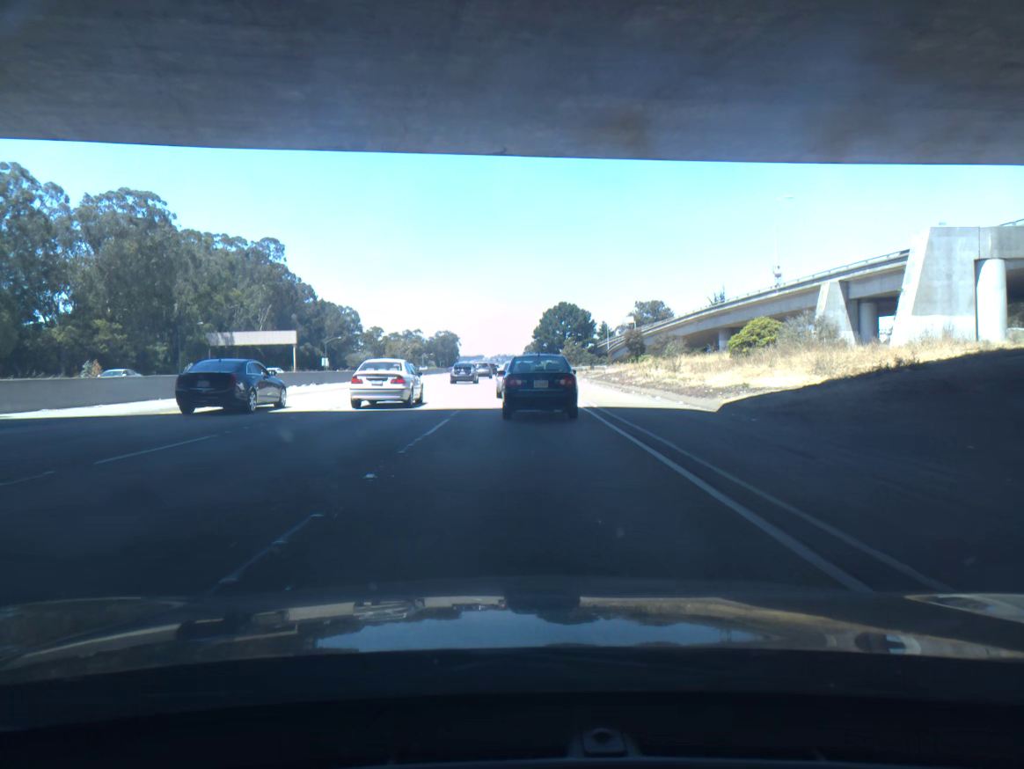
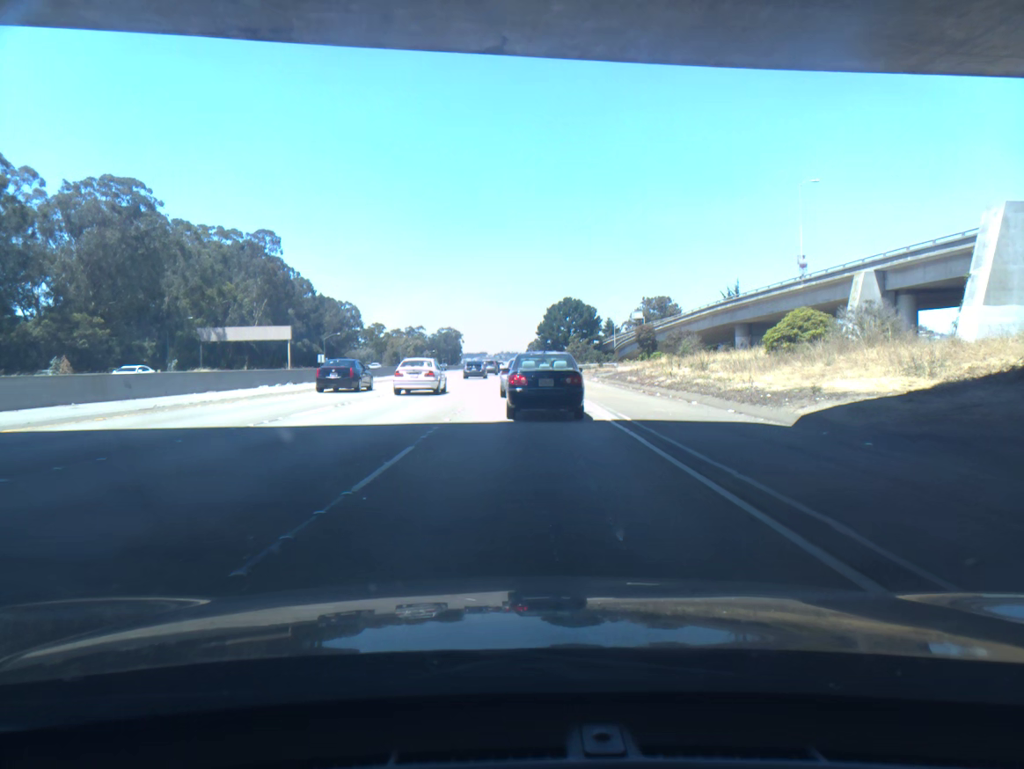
(0.0, +6.4) m; 0°
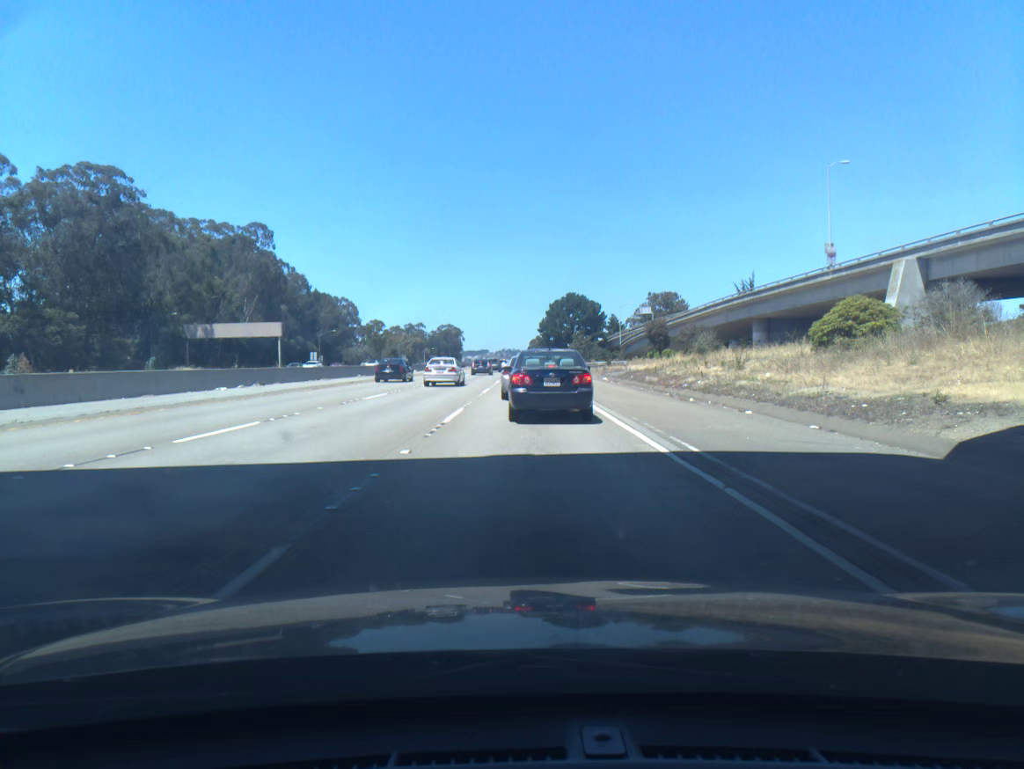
(0.0, +6.2) m; 0°
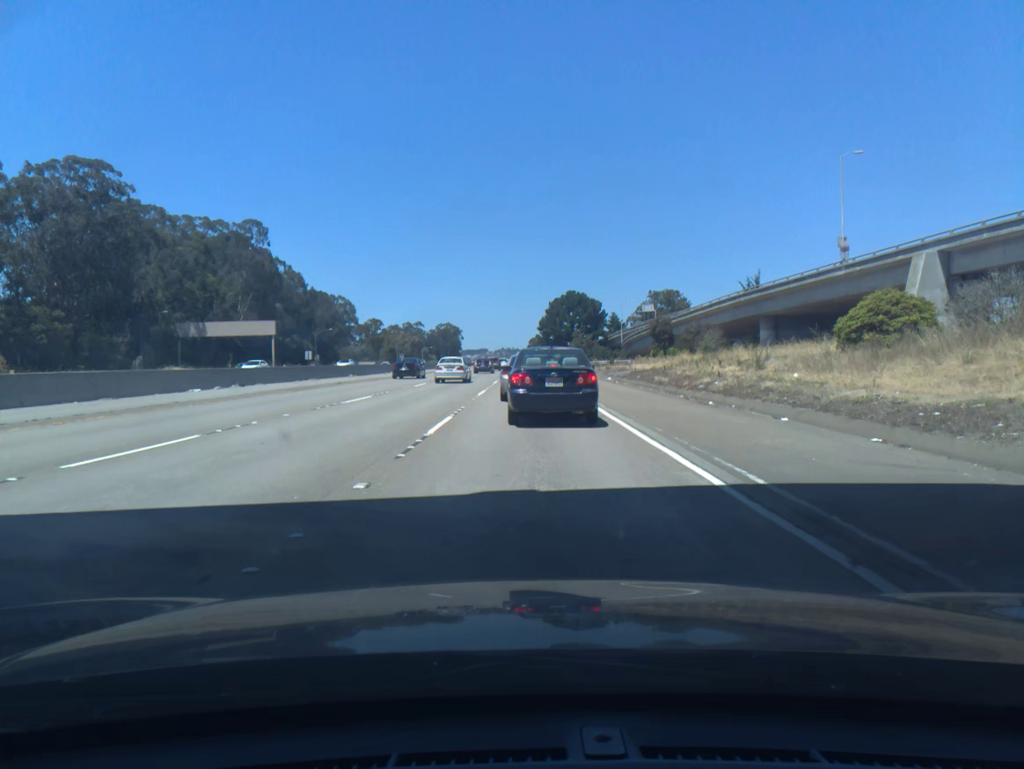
(0.0, +2.9) m; 0°
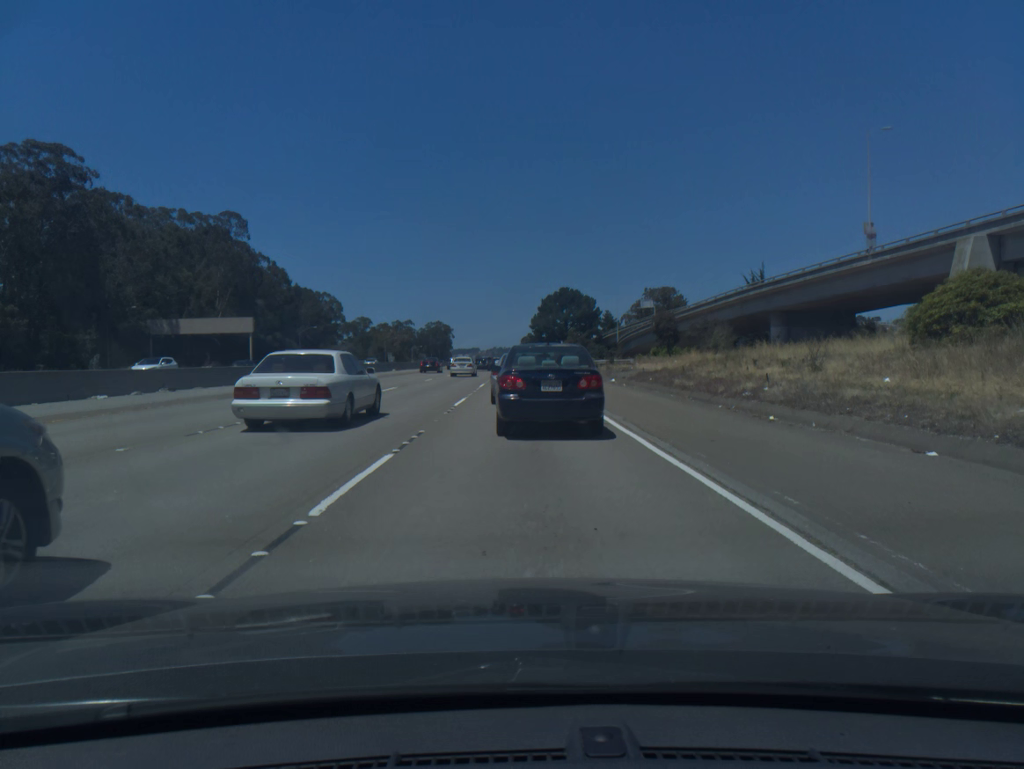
(+0.1, +6.8) m; +1°
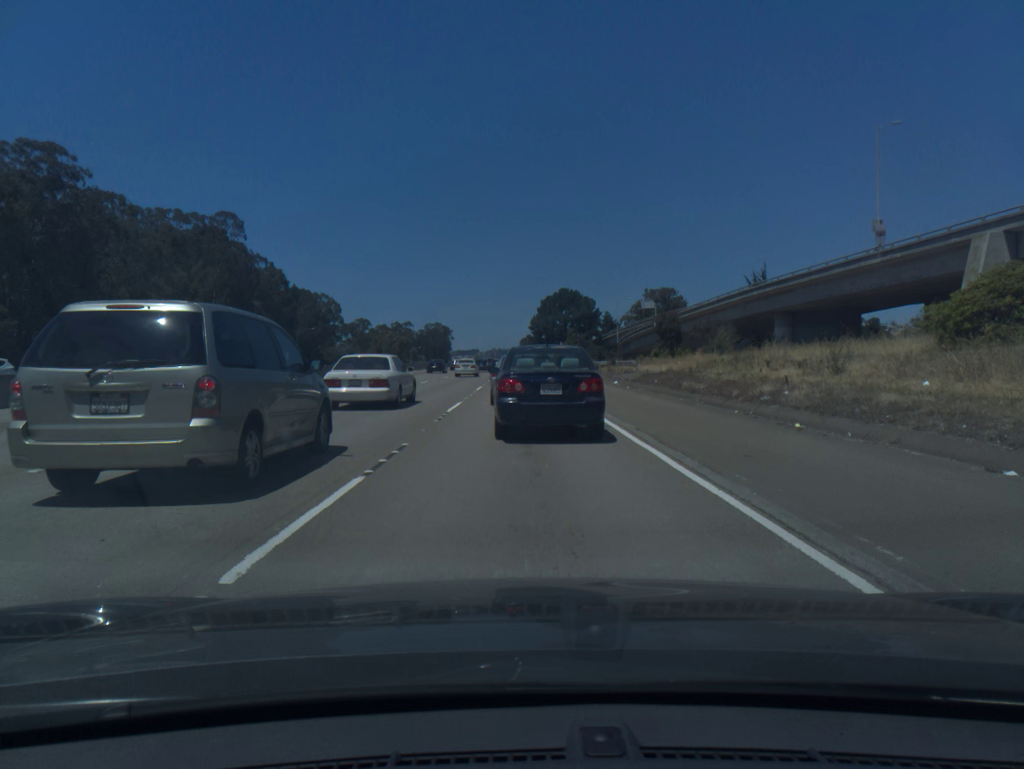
(0.0, +1.7) m; 0°
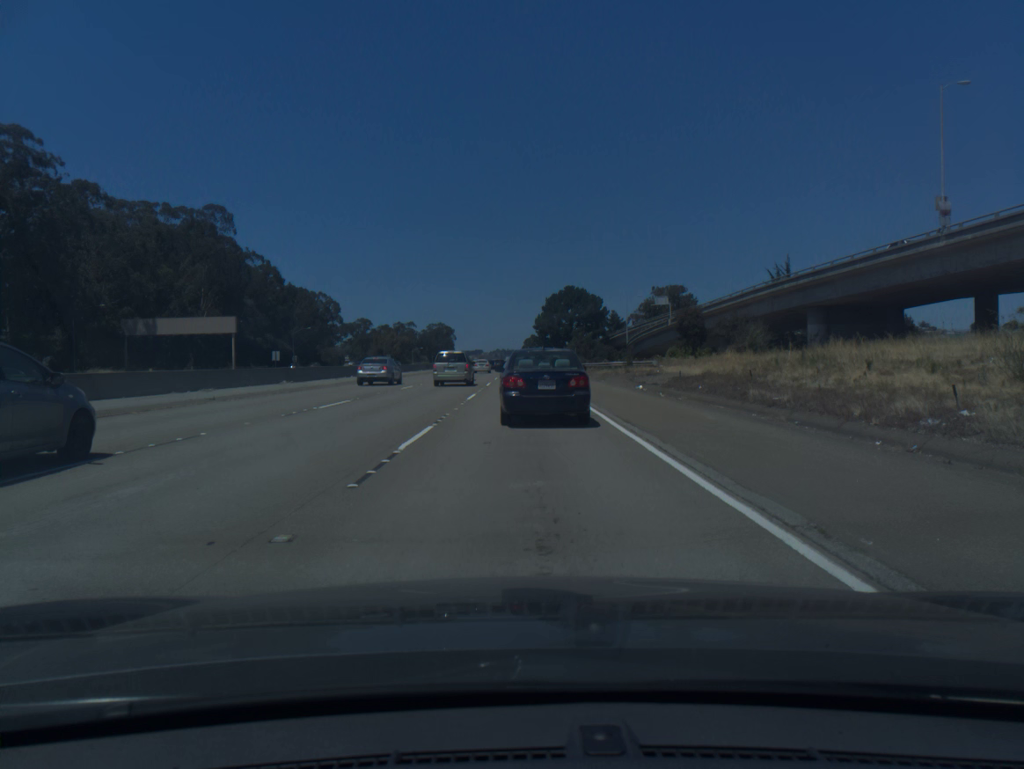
(0.0, +8.2) m; -1°
